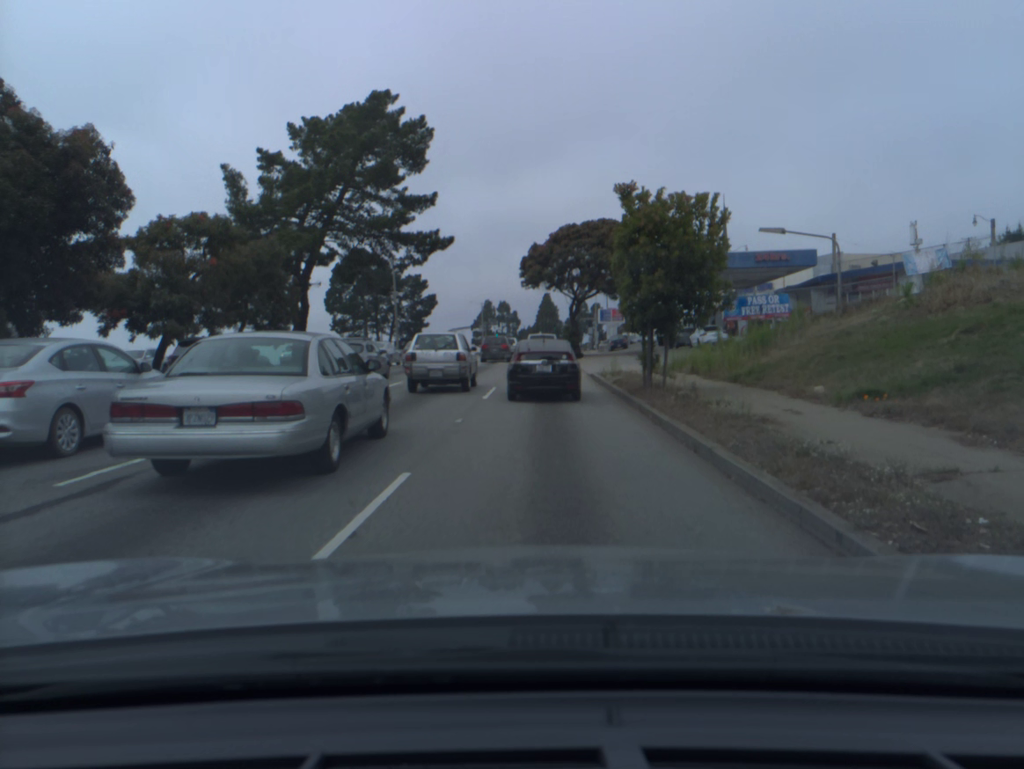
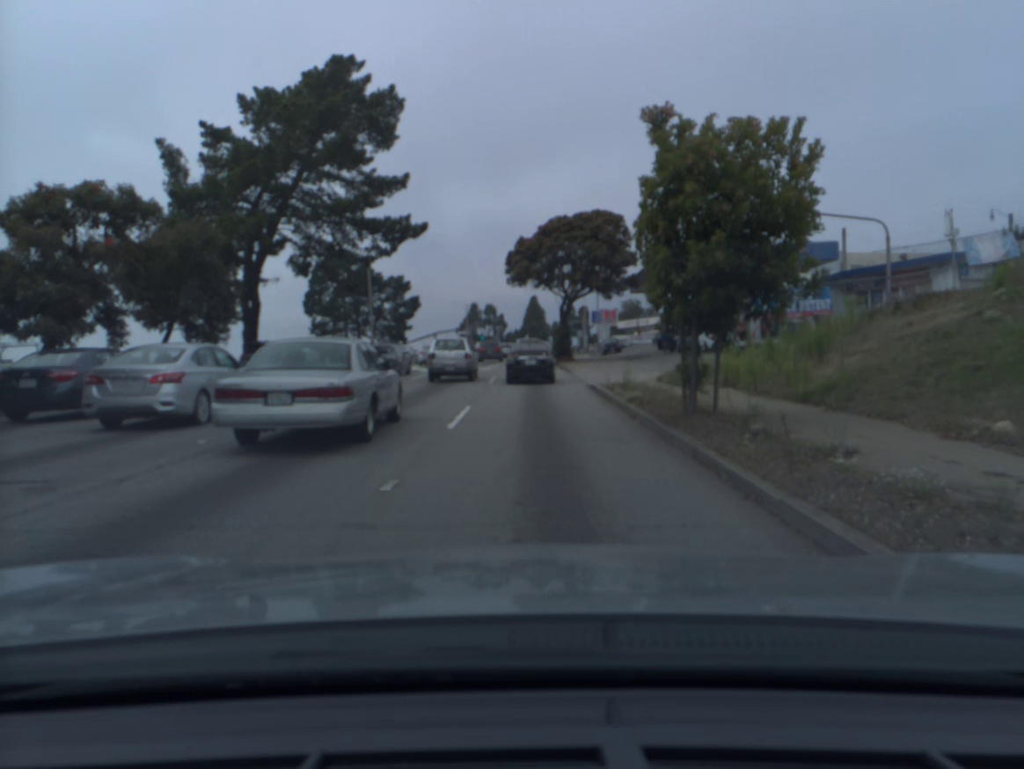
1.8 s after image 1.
(+0.1, +5.7) m; +2°
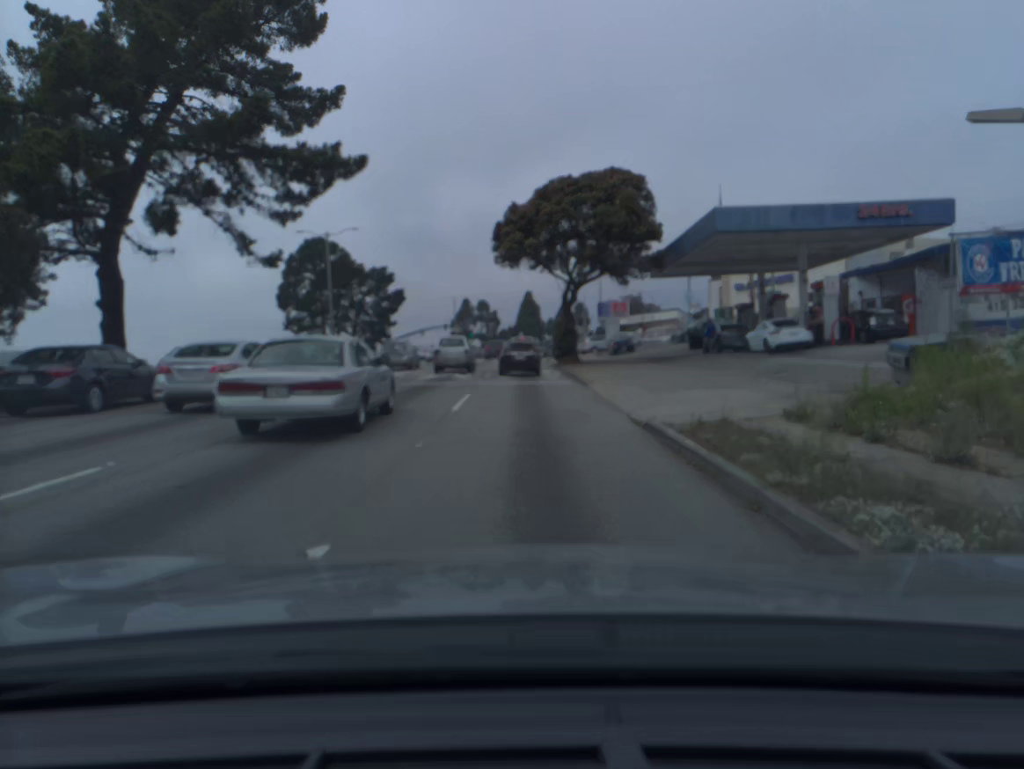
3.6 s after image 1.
(-0.1, +11.7) m; -1°
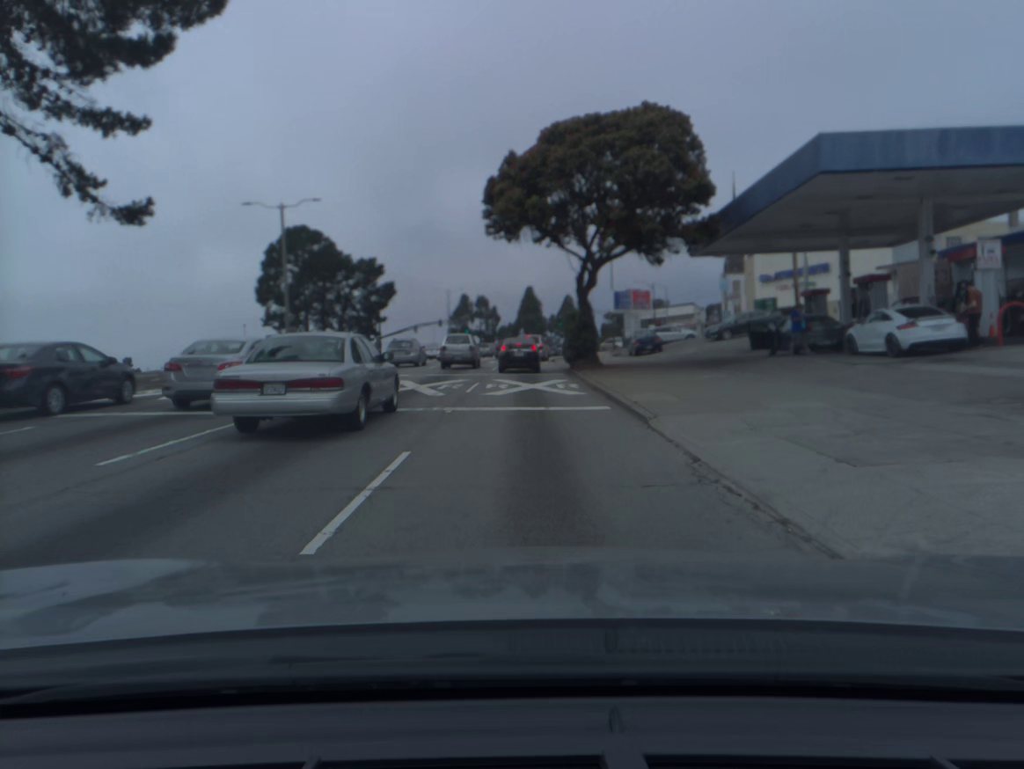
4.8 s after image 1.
(0.0, +10.4) m; 0°
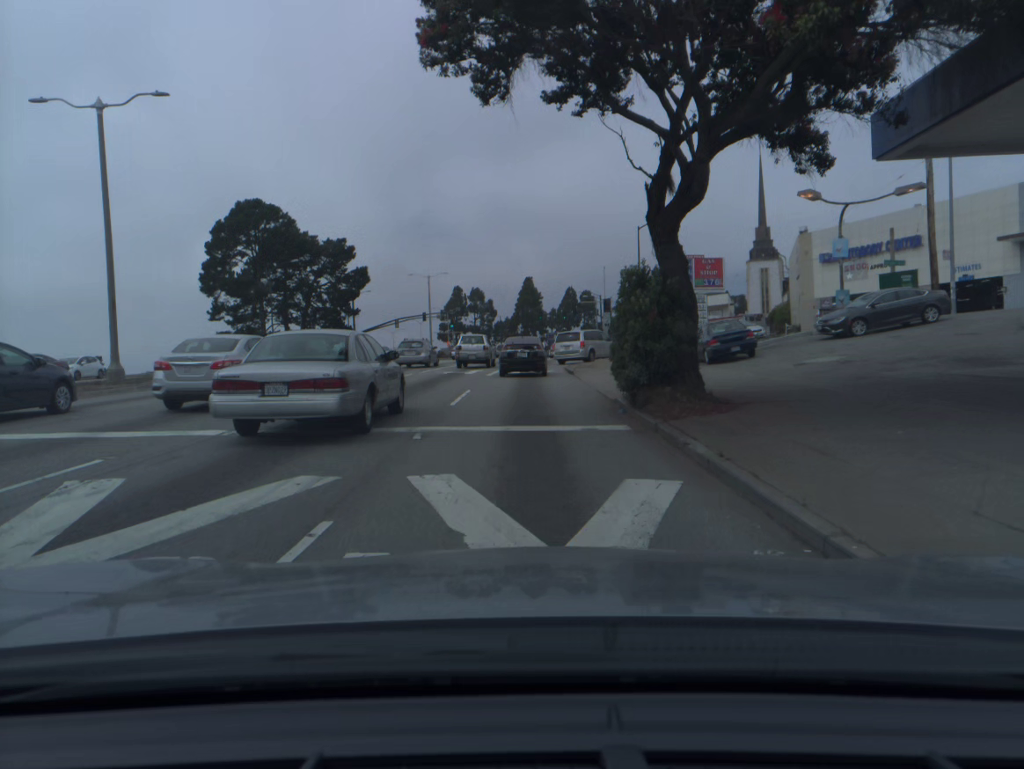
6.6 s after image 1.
(0.0, +18.5) m; 0°
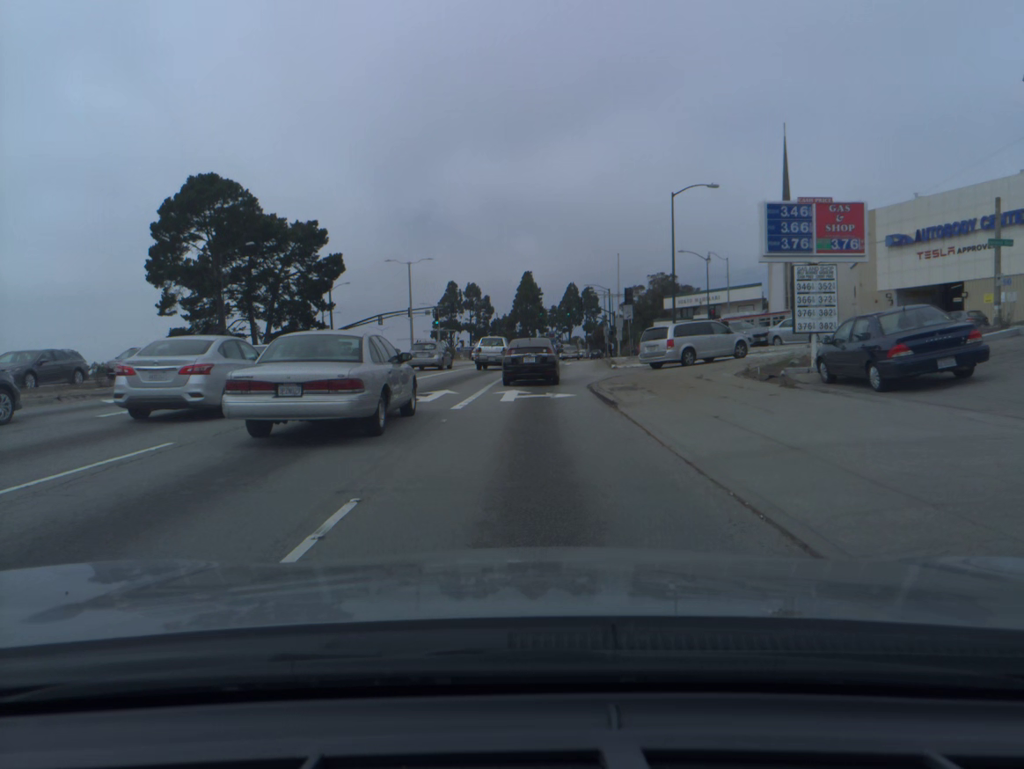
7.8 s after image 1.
(0.0, +13.6) m; 0°
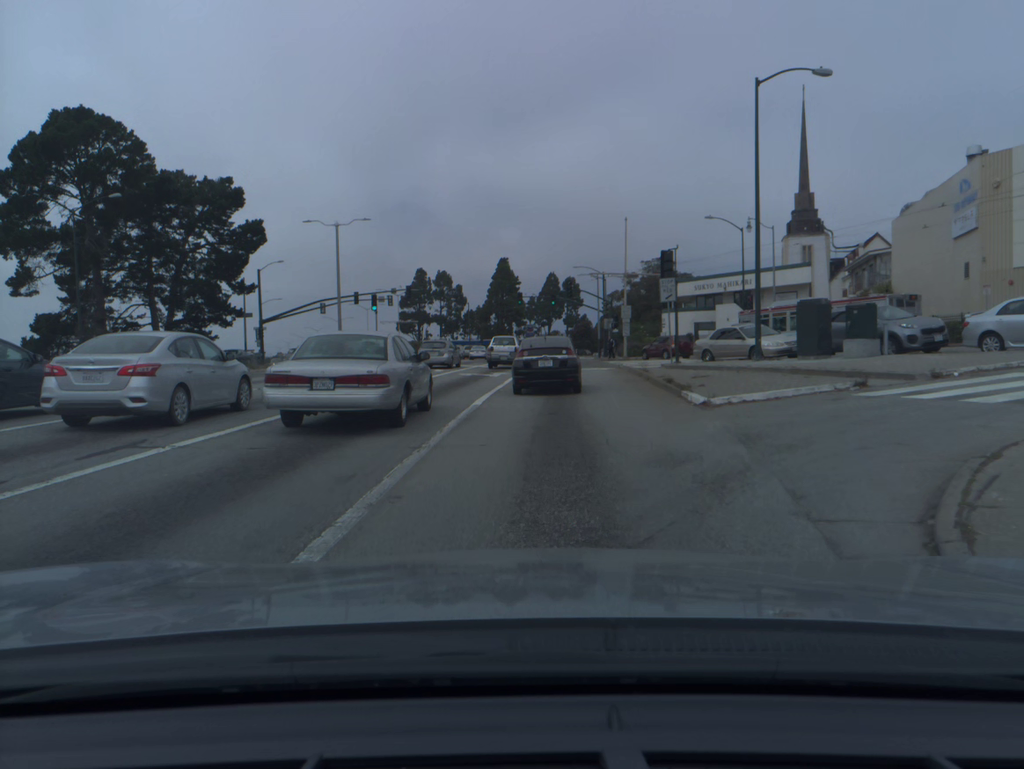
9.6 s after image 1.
(+0.2, +20.3) m; +2°
